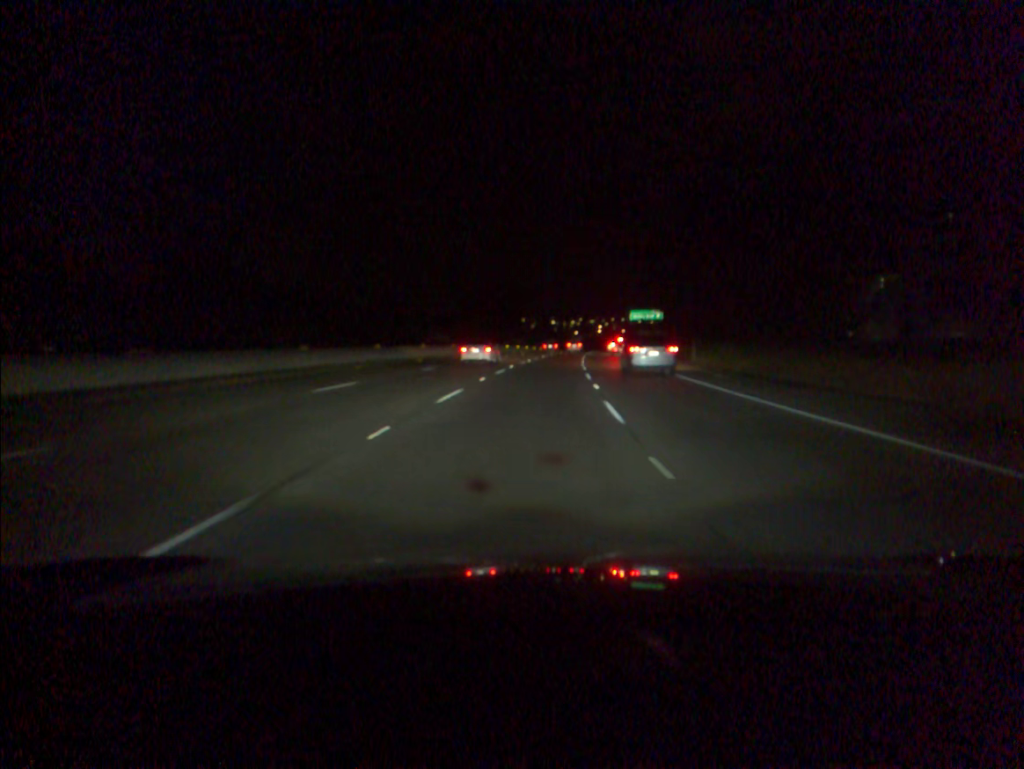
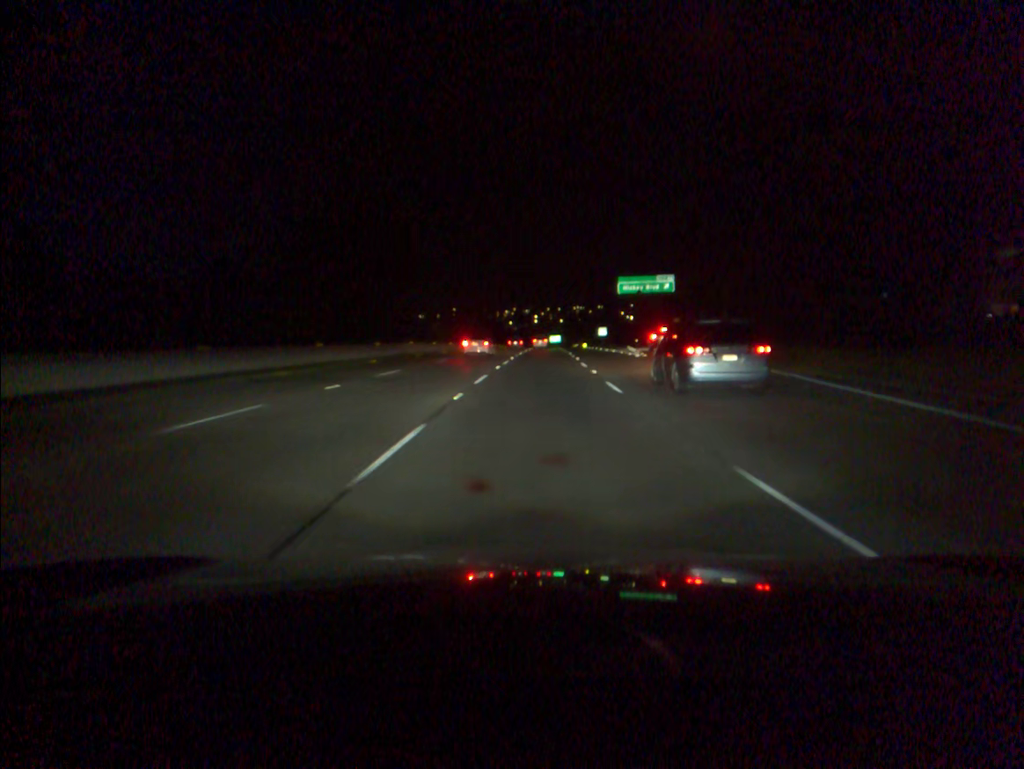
(+3.1, +68.0) m; +5°
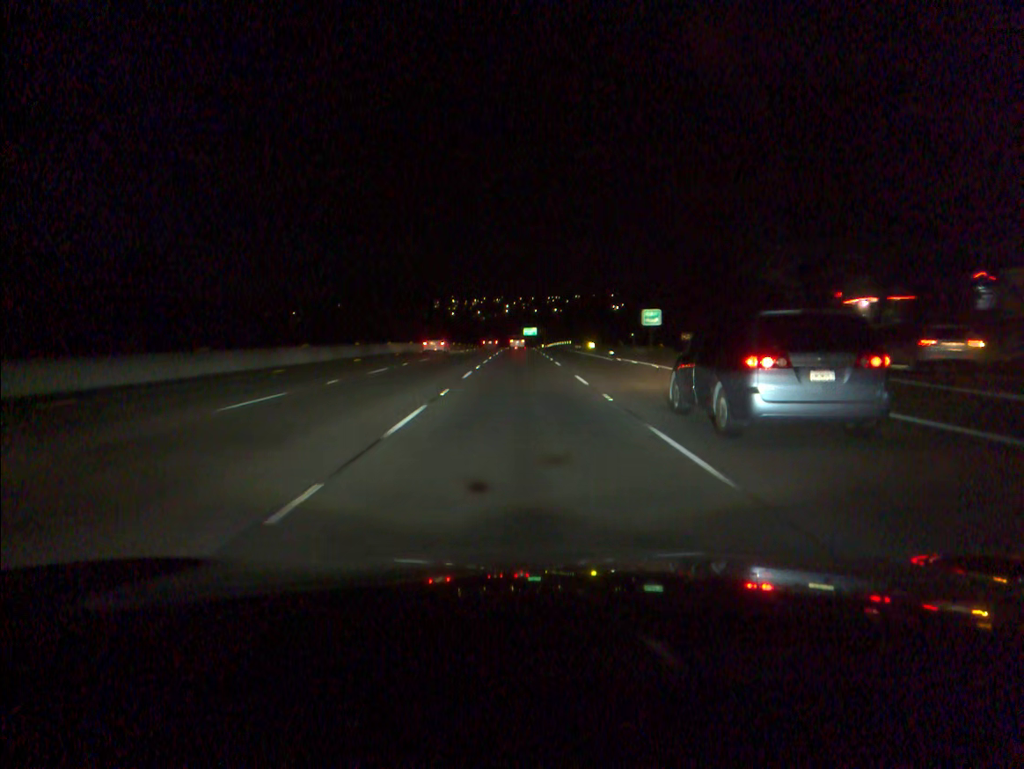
(+2.2, +84.6) m; +2°
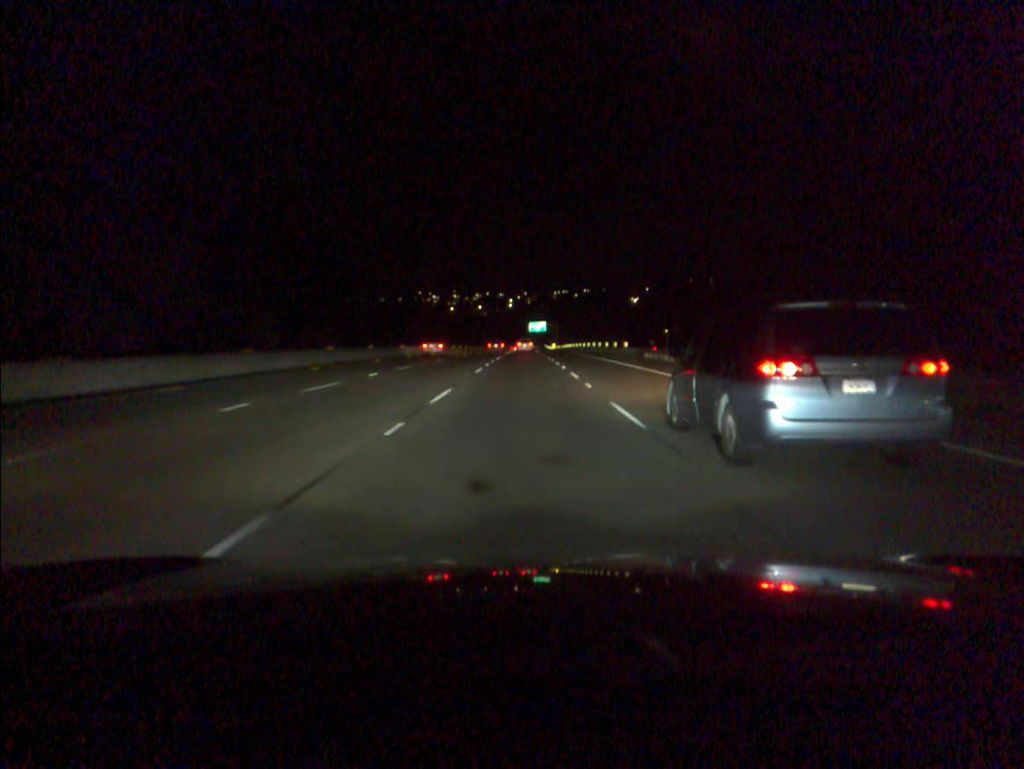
(-0.4, +68.1) m; 0°
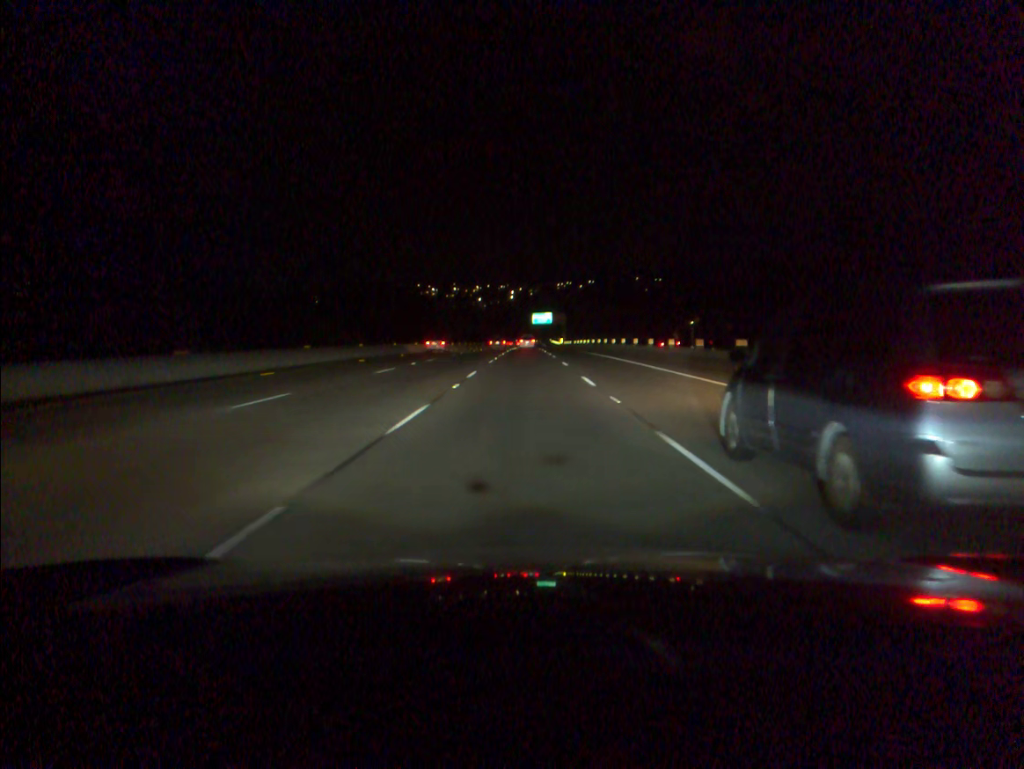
(0.0, +34.6) m; 0°
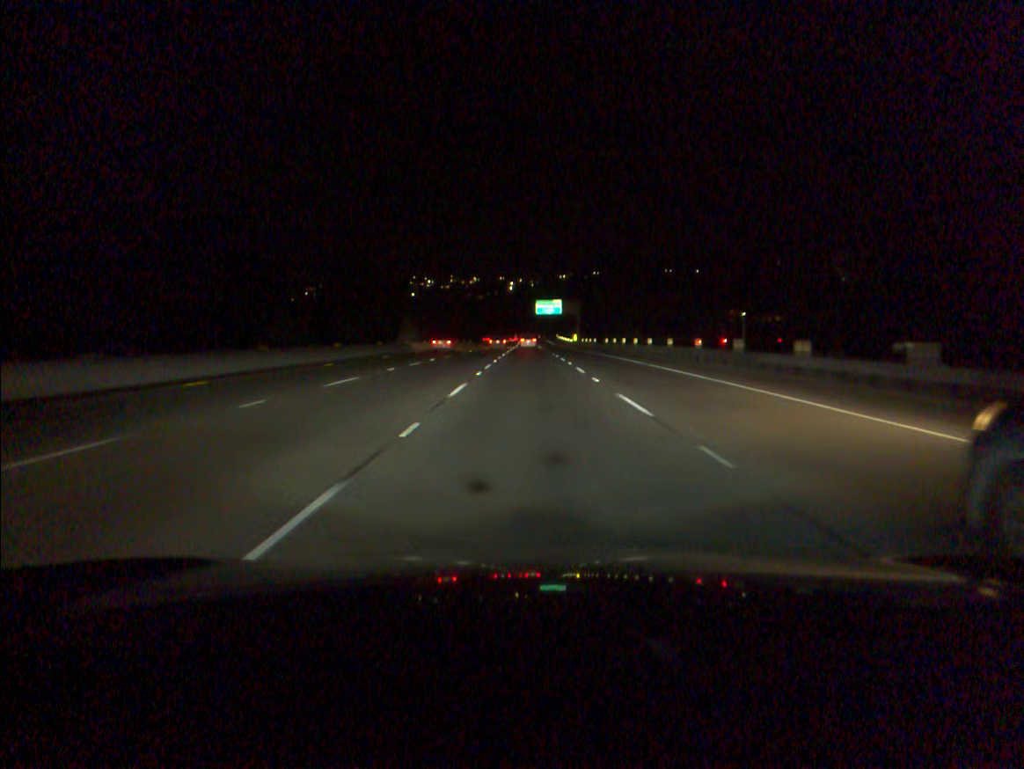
(-0.1, +52.0) m; 0°
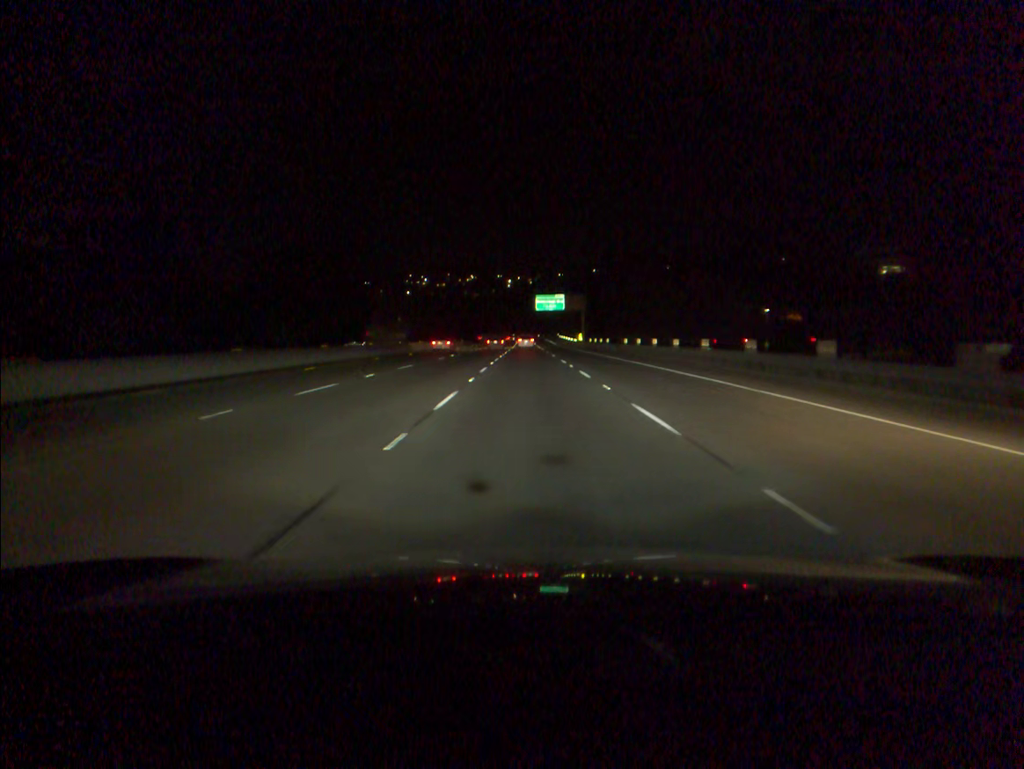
(0.0, +17.3) m; 0°
